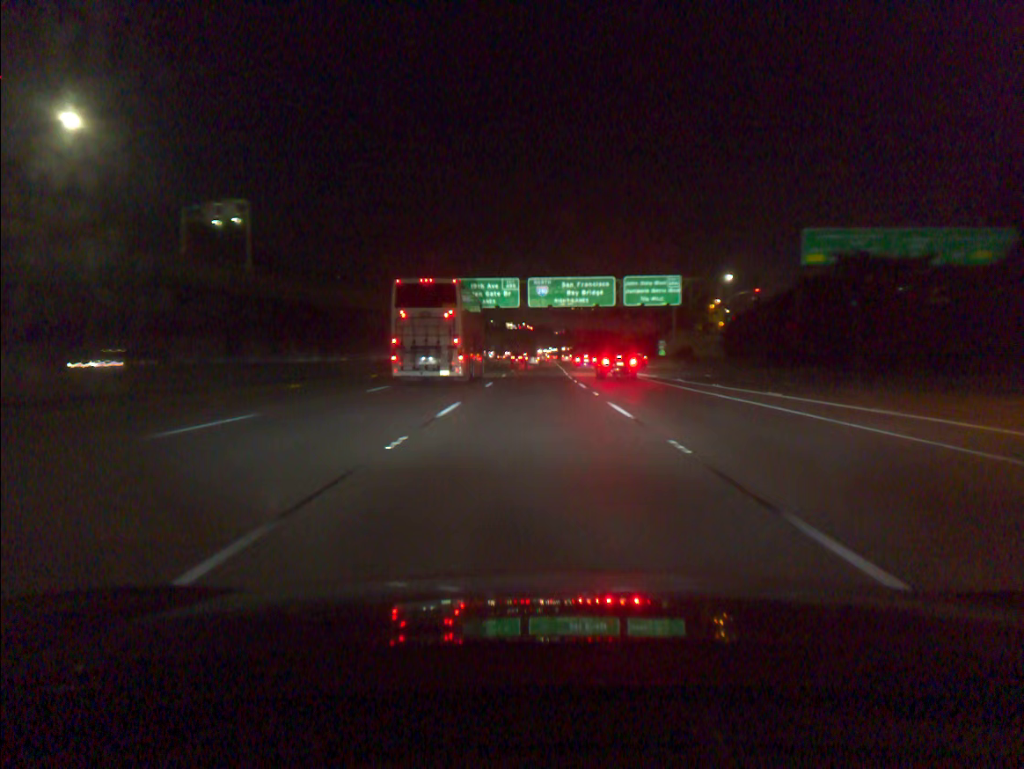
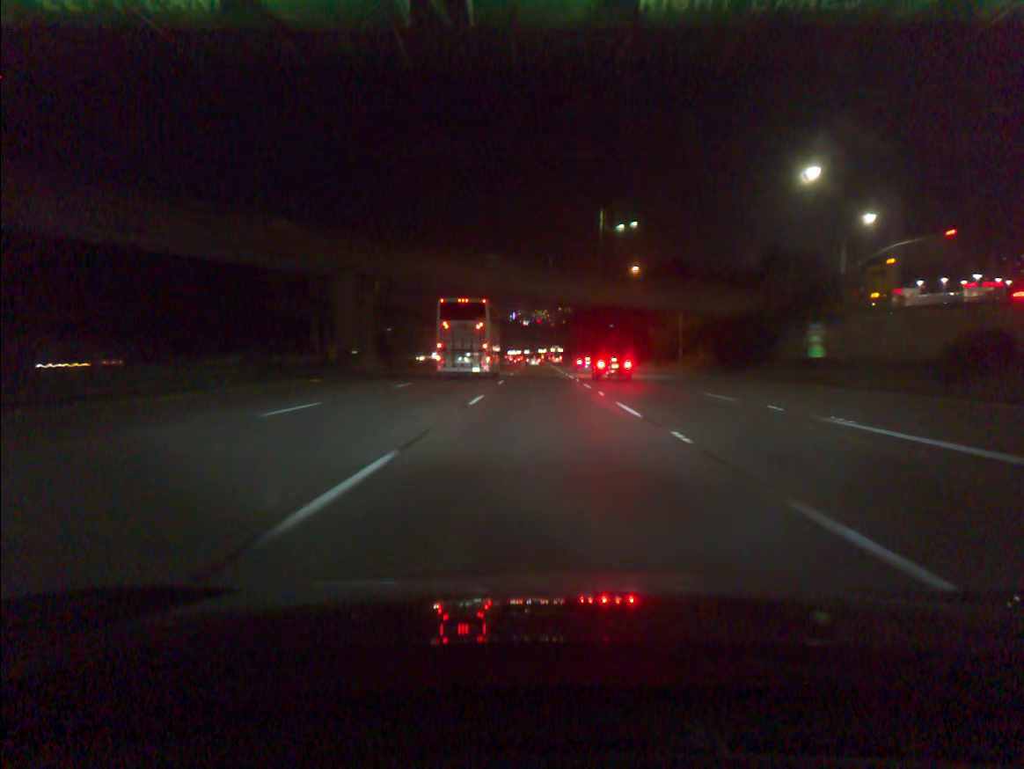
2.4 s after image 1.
(+0.3, +67.0) m; +1°
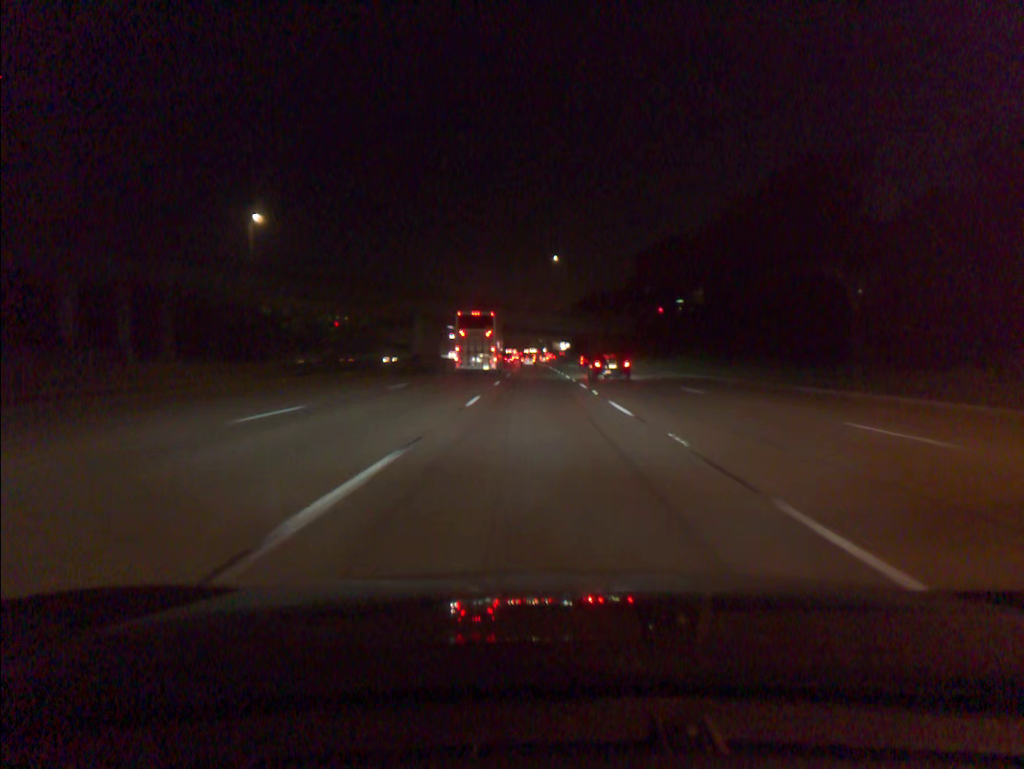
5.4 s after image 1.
(+0.4, +86.3) m; 0°
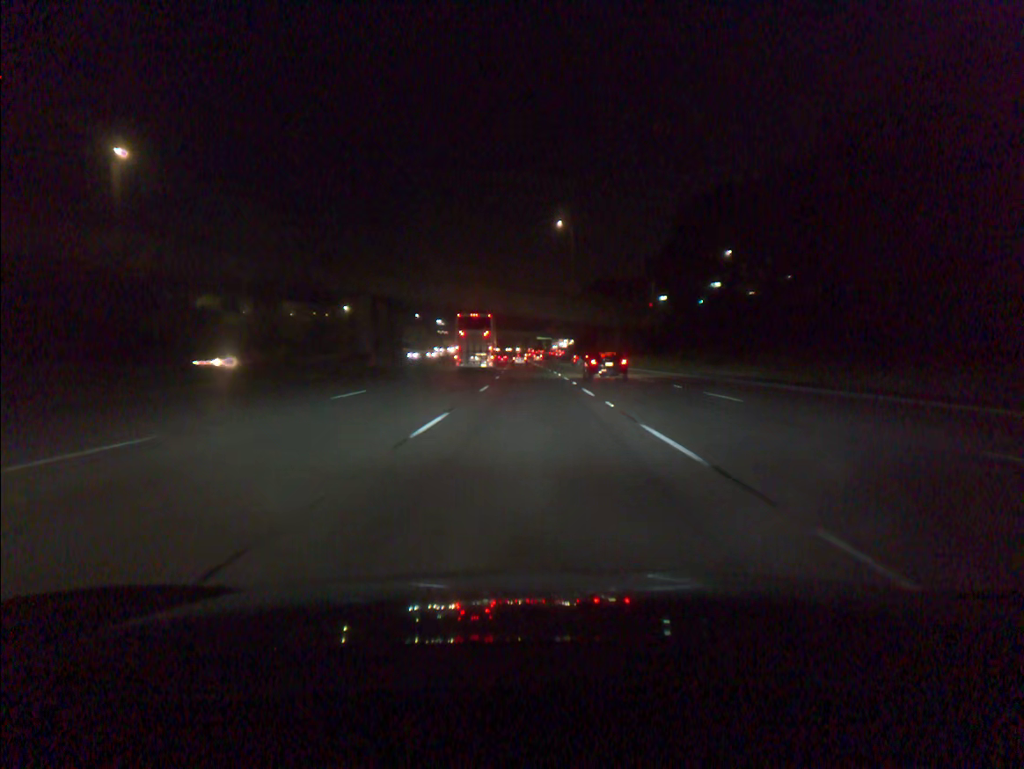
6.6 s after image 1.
(+0.1, +35.5) m; 0°
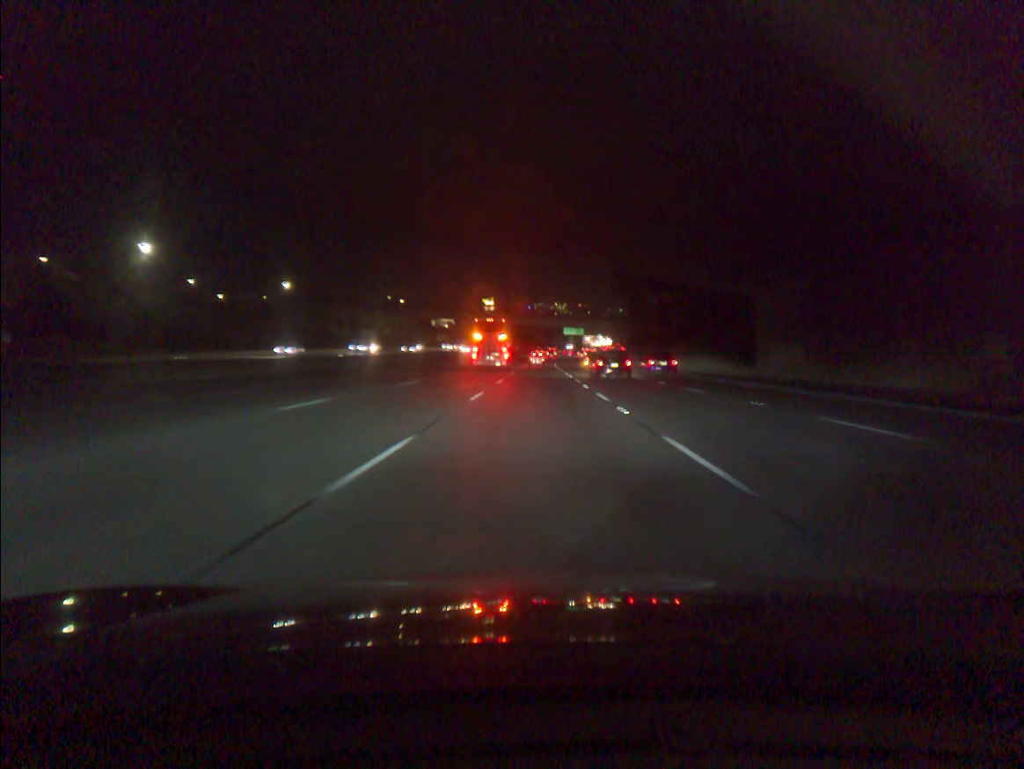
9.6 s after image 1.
(-1.3, +90.2) m; -2°
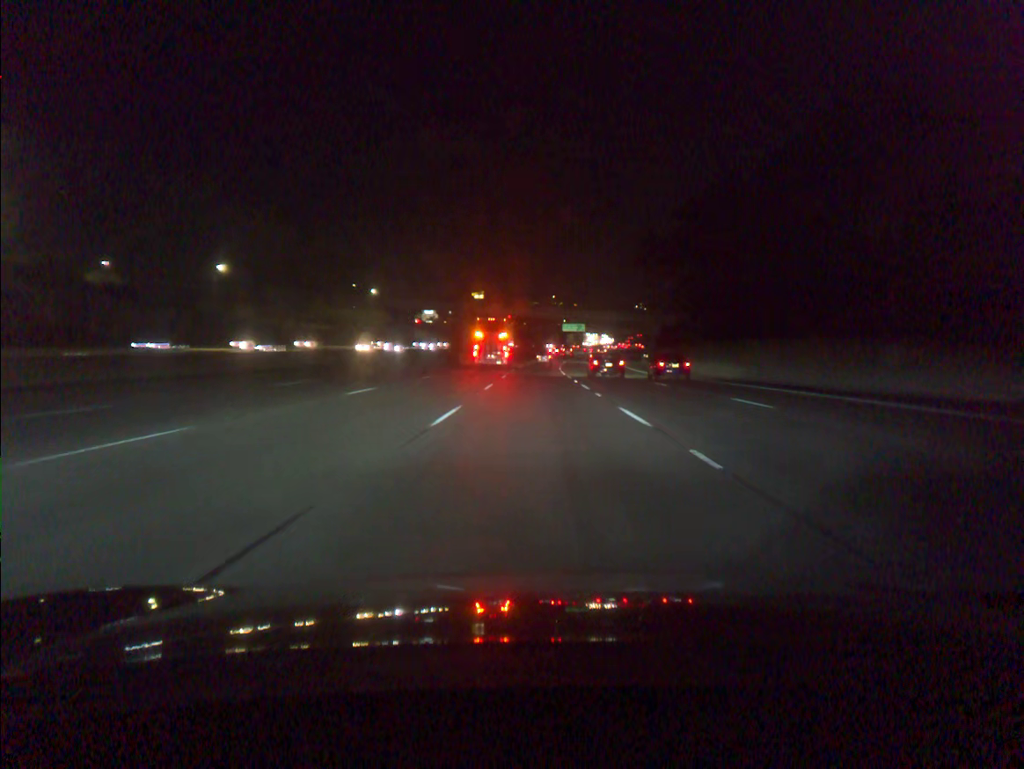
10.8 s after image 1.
(+0.1, +36.5) m; 0°
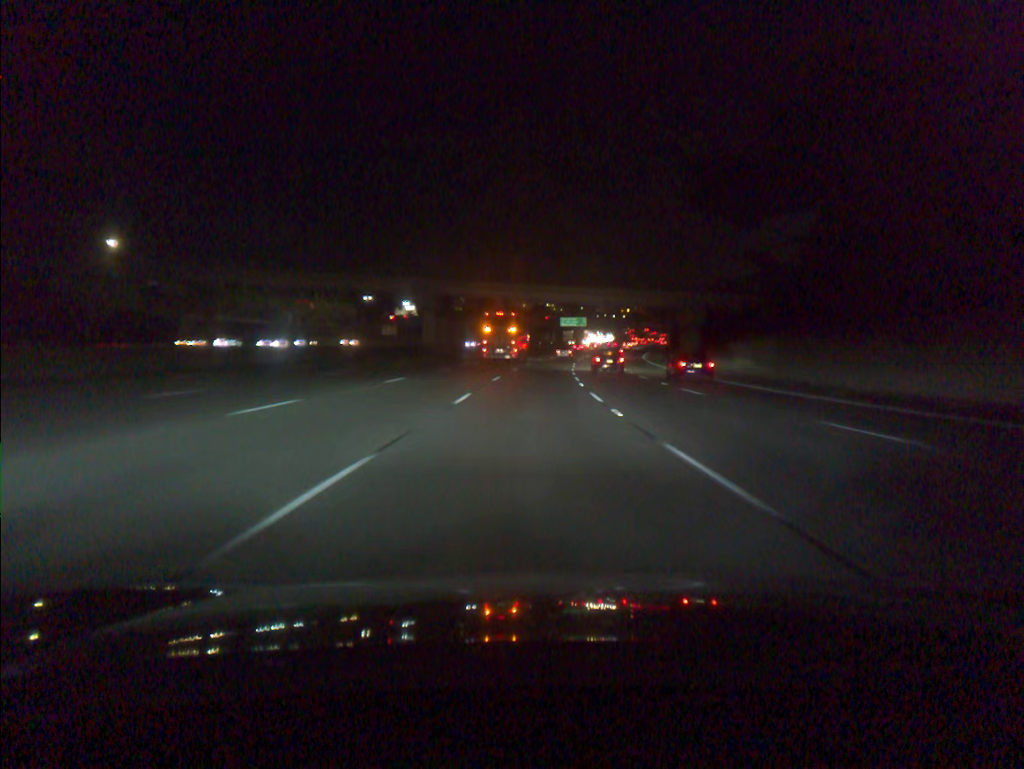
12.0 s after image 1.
(+0.1, +36.6) m; 0°
